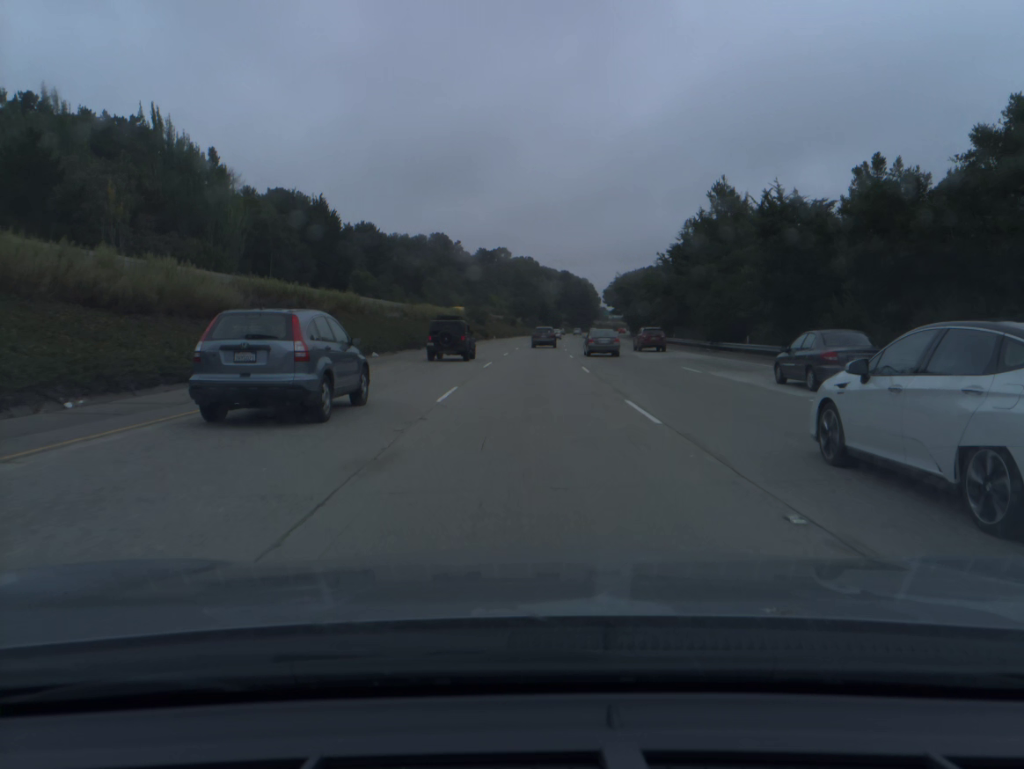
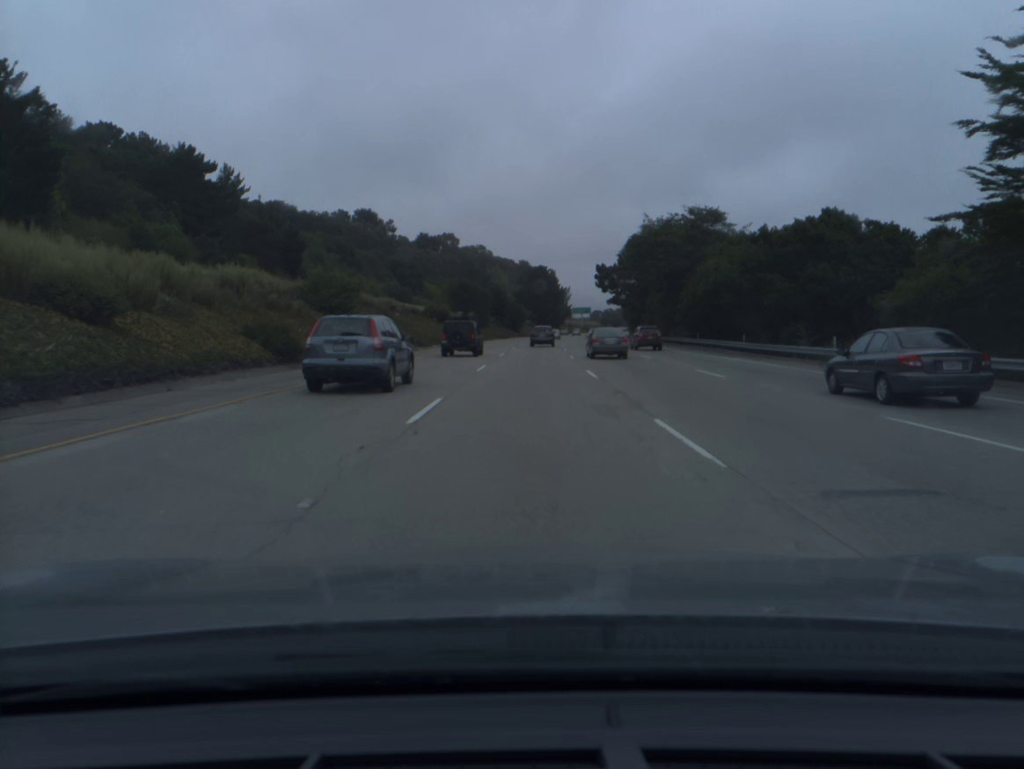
(+2.2, +76.5) m; +3°
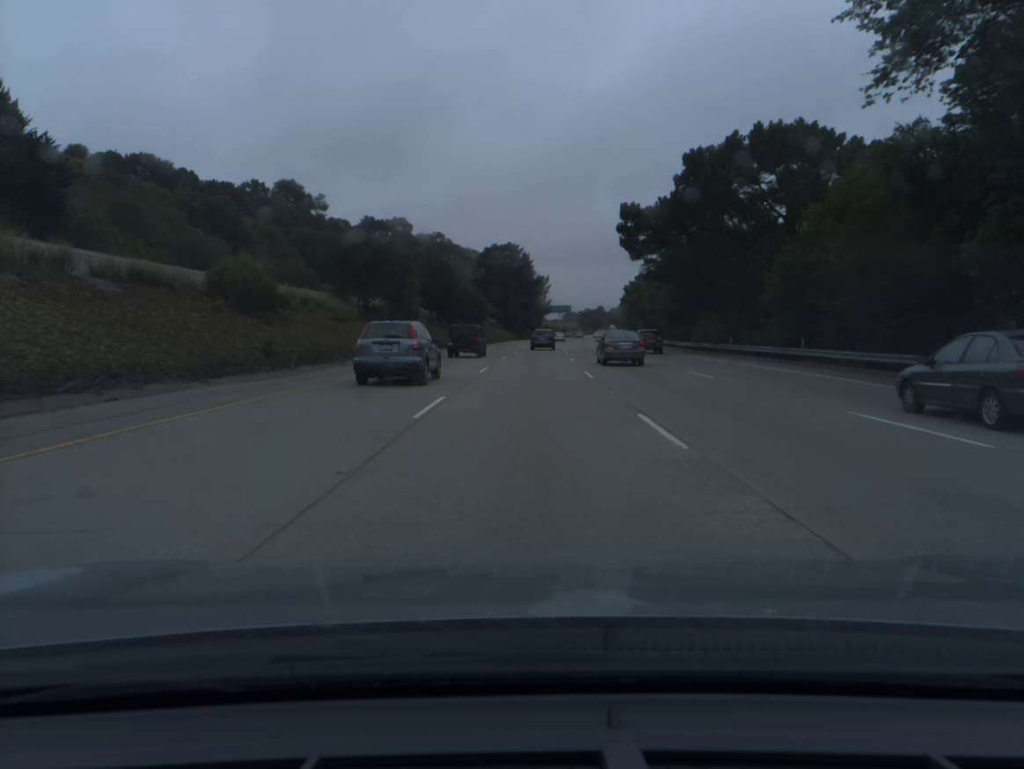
(+1.3, +57.1) m; +2°
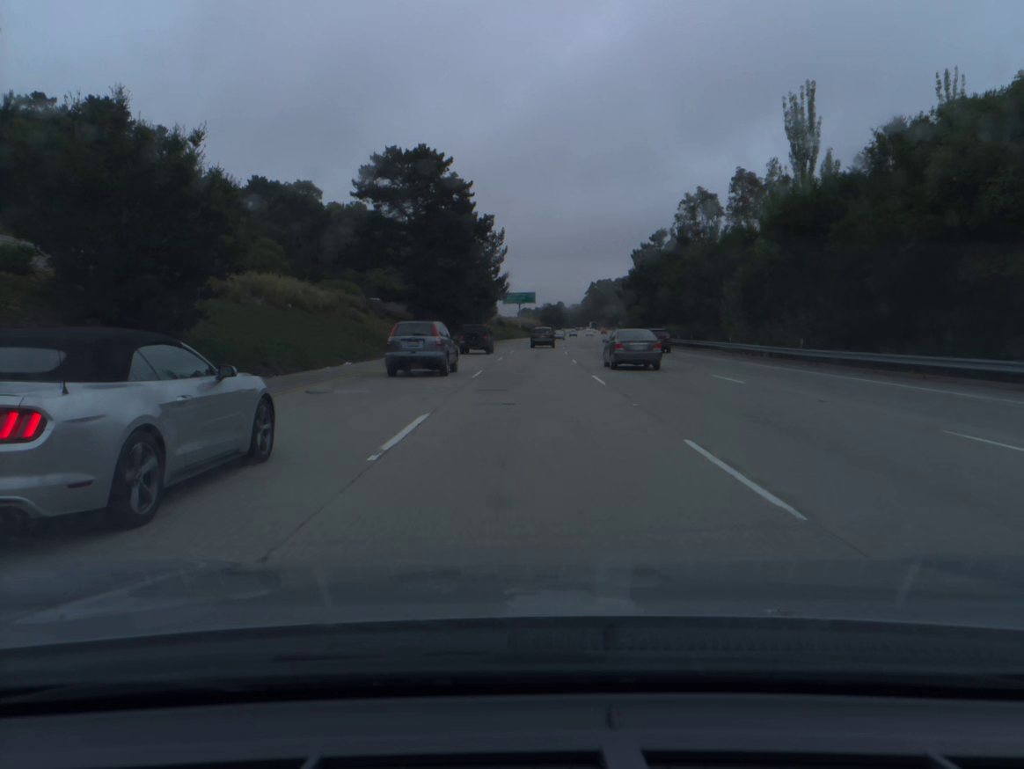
(+2.1, +76.6) m; +3°
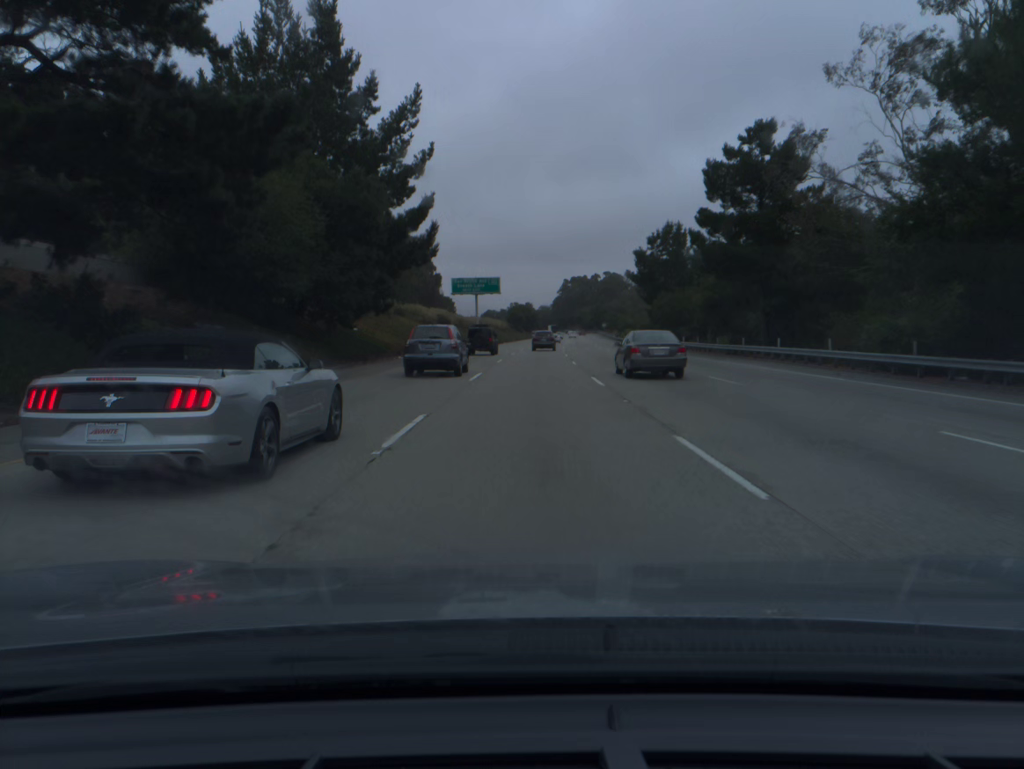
(+1.2, +58.0) m; +2°
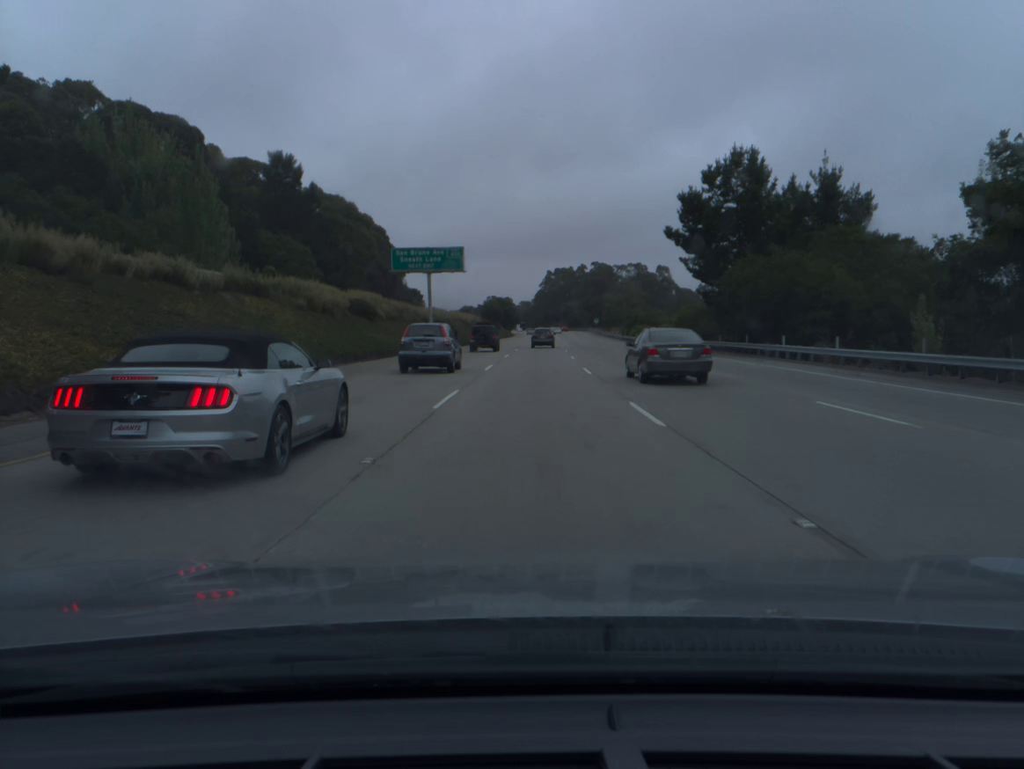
(+0.6, +38.9) m; +2°
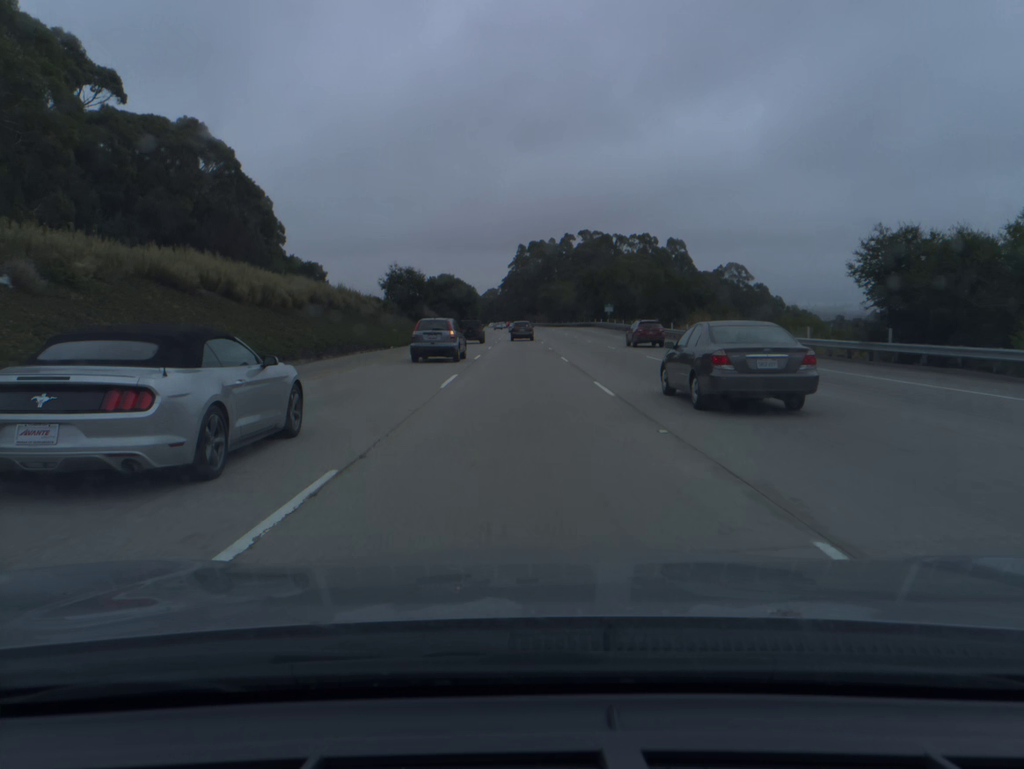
(+2.6, +97.9) m; +2°
